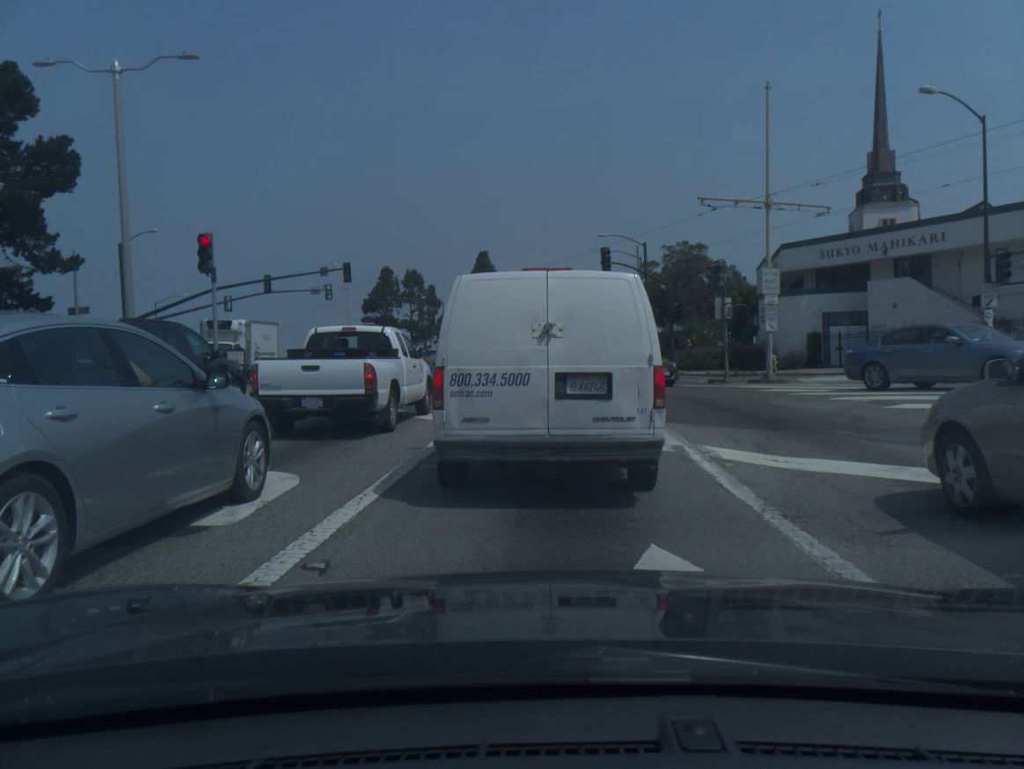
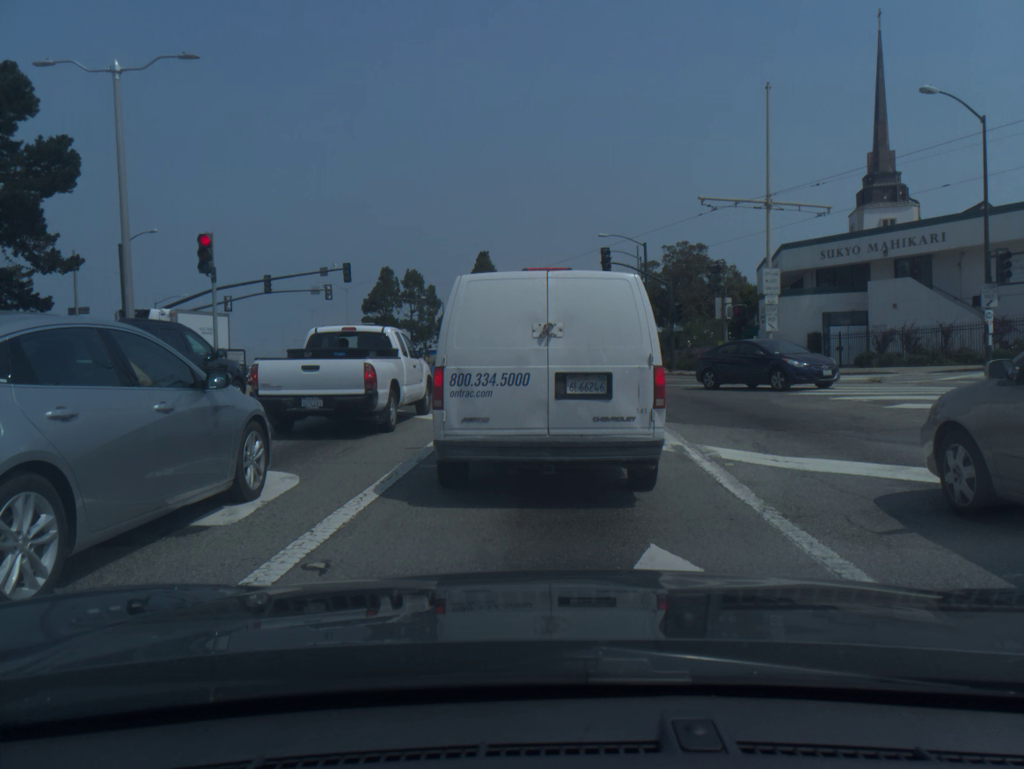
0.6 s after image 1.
(0.0, 0.0) m; 0°
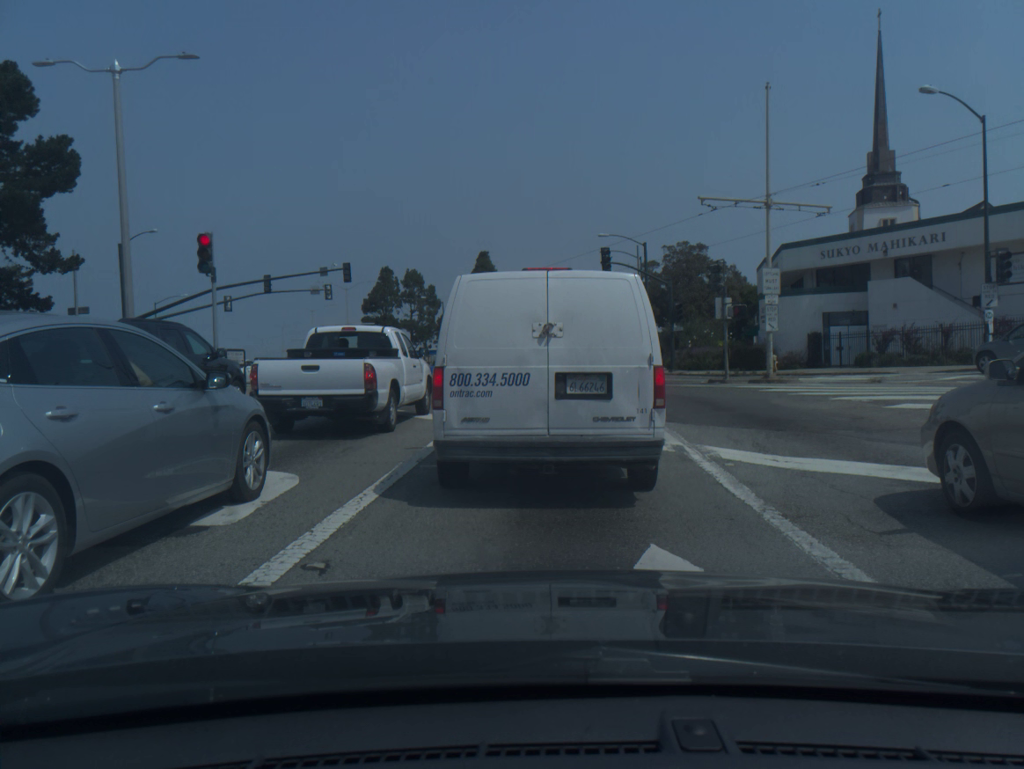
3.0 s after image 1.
(0.0, 0.0) m; 0°
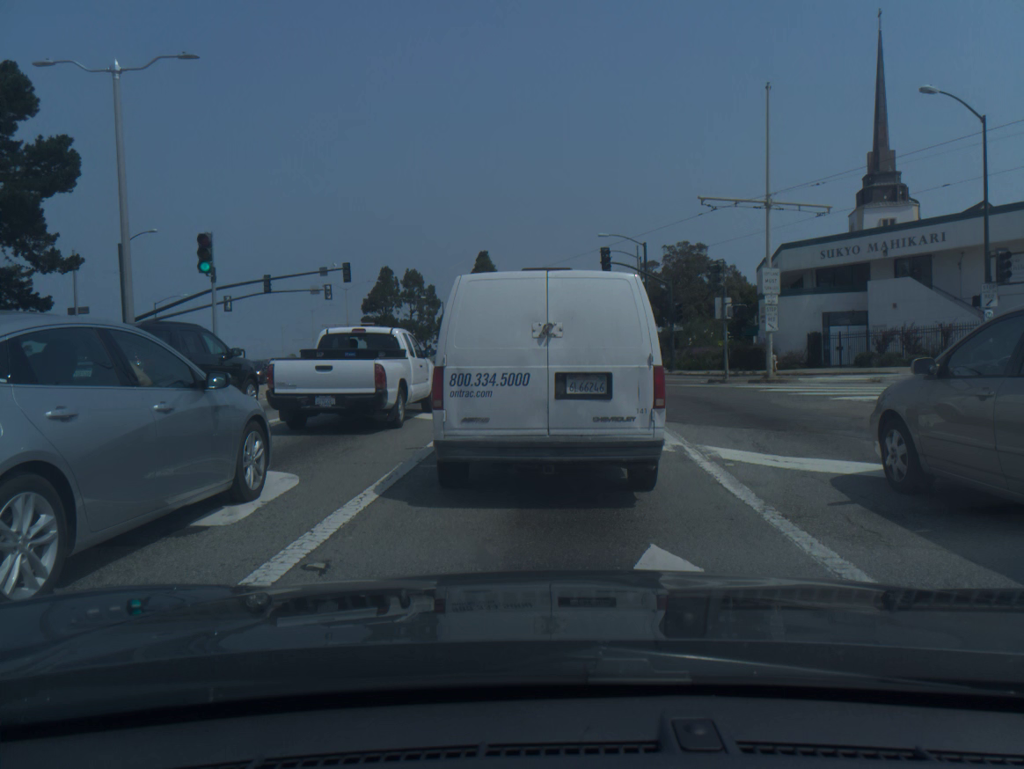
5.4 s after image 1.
(0.0, 0.0) m; 0°
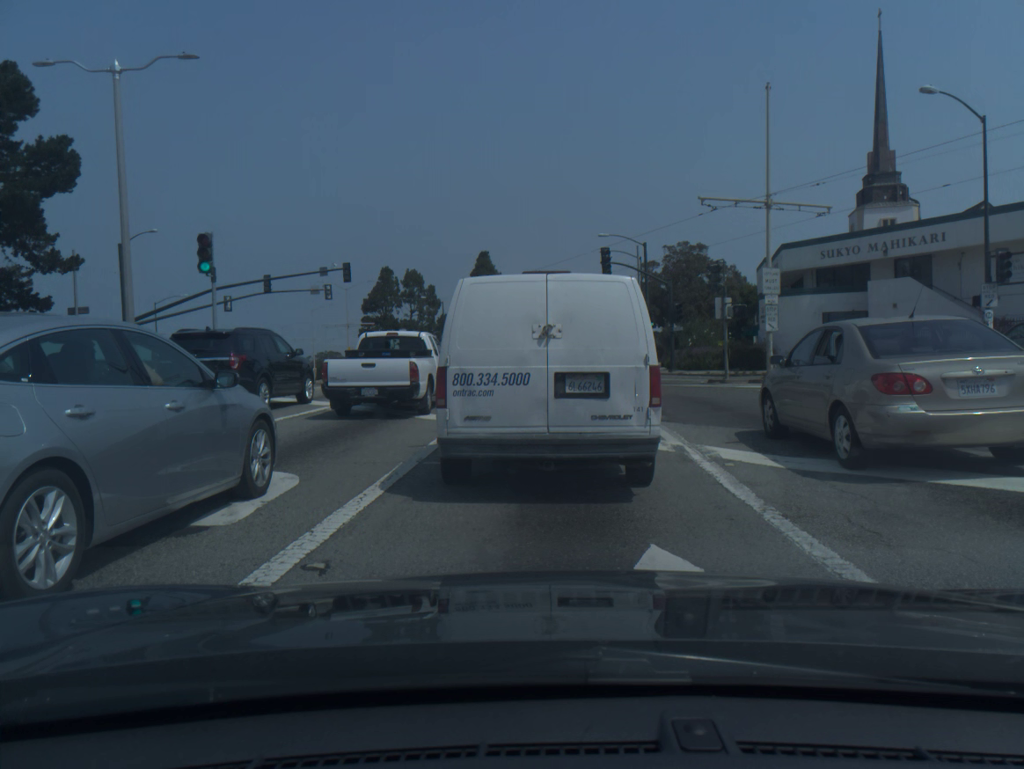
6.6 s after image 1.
(0.0, 0.0) m; 0°
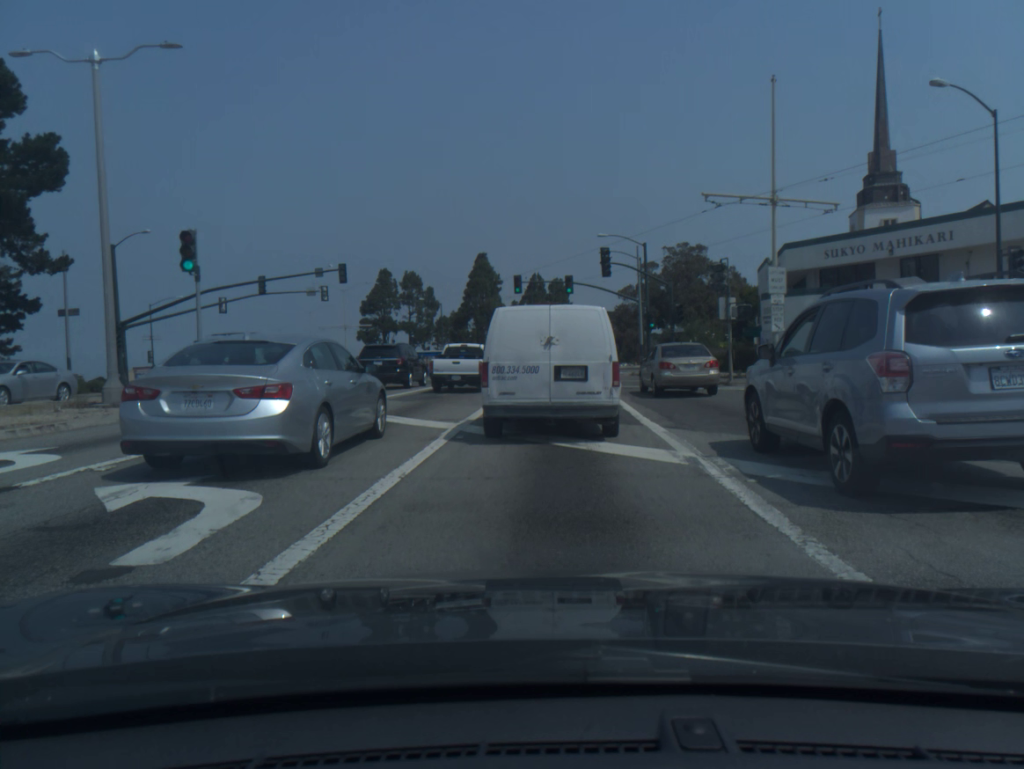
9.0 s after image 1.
(+0.1, +0.9) m; +1°
